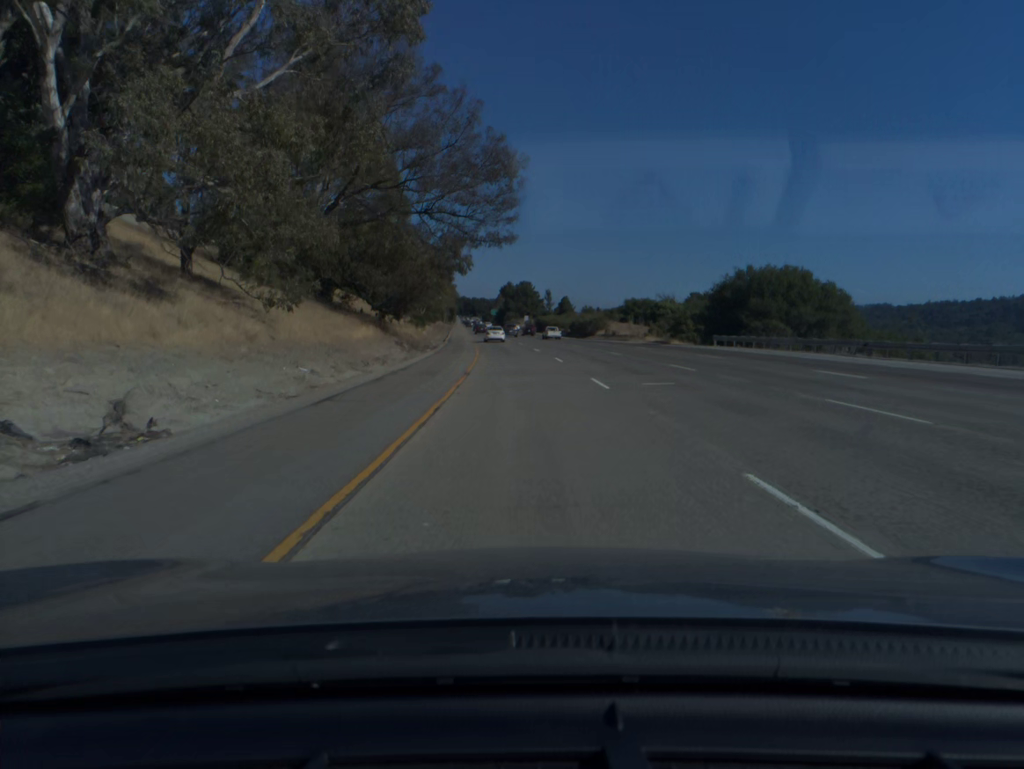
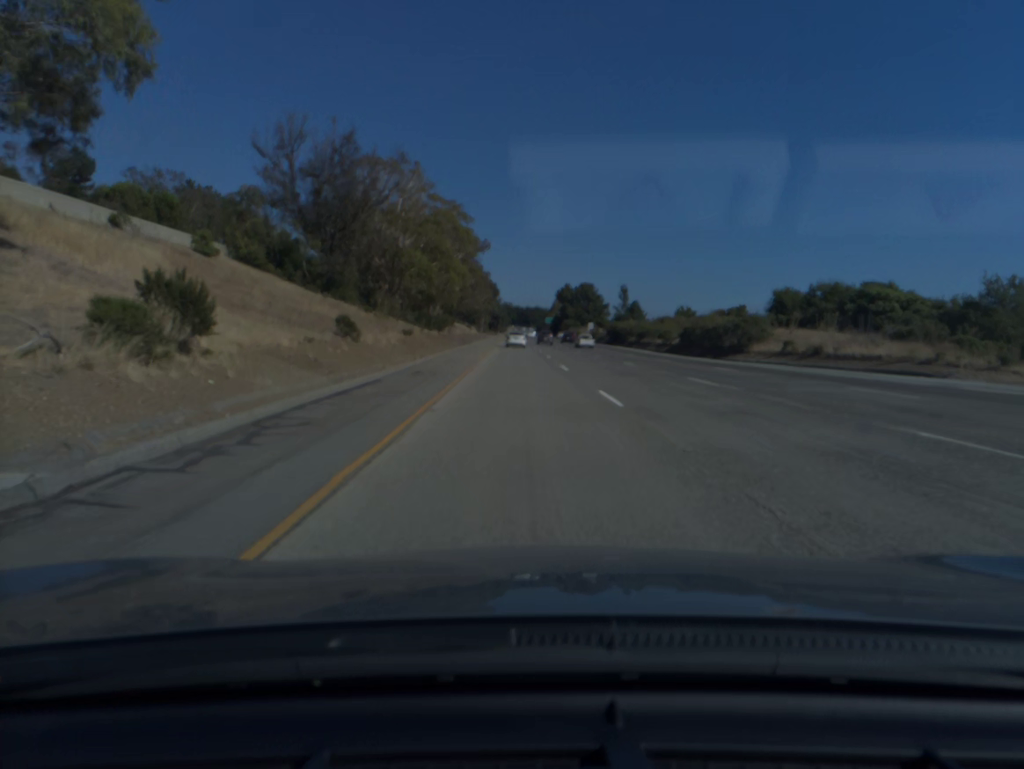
(-2.2, +61.7) m; -4°
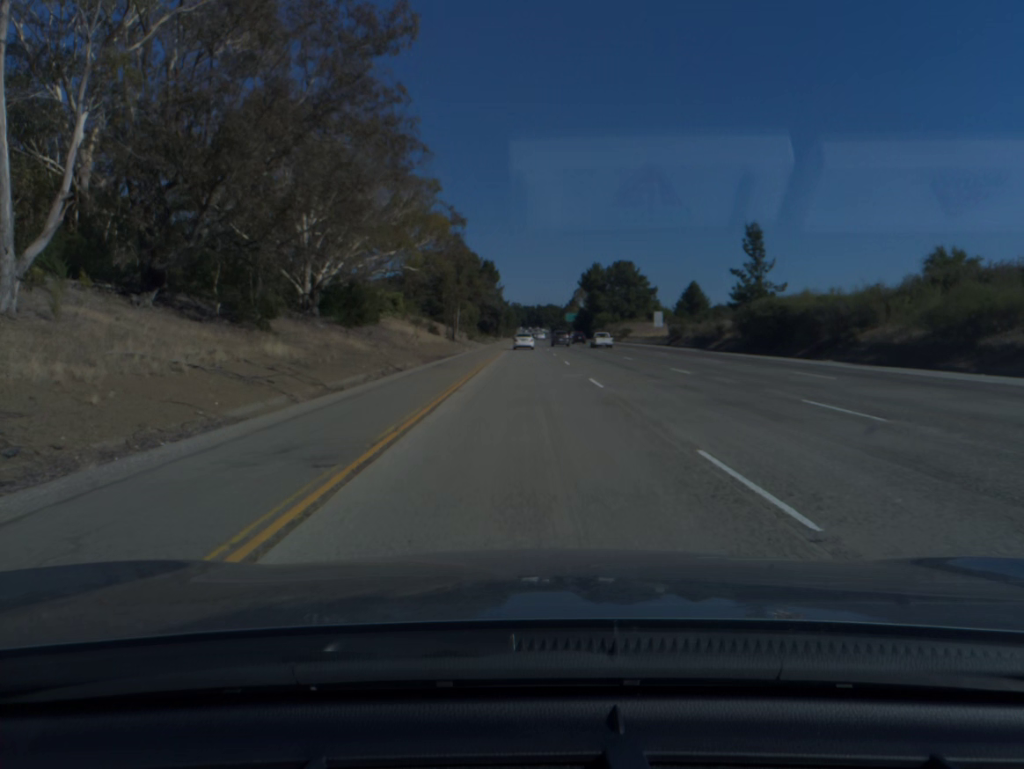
(-1.1, +82.1) m; -1°
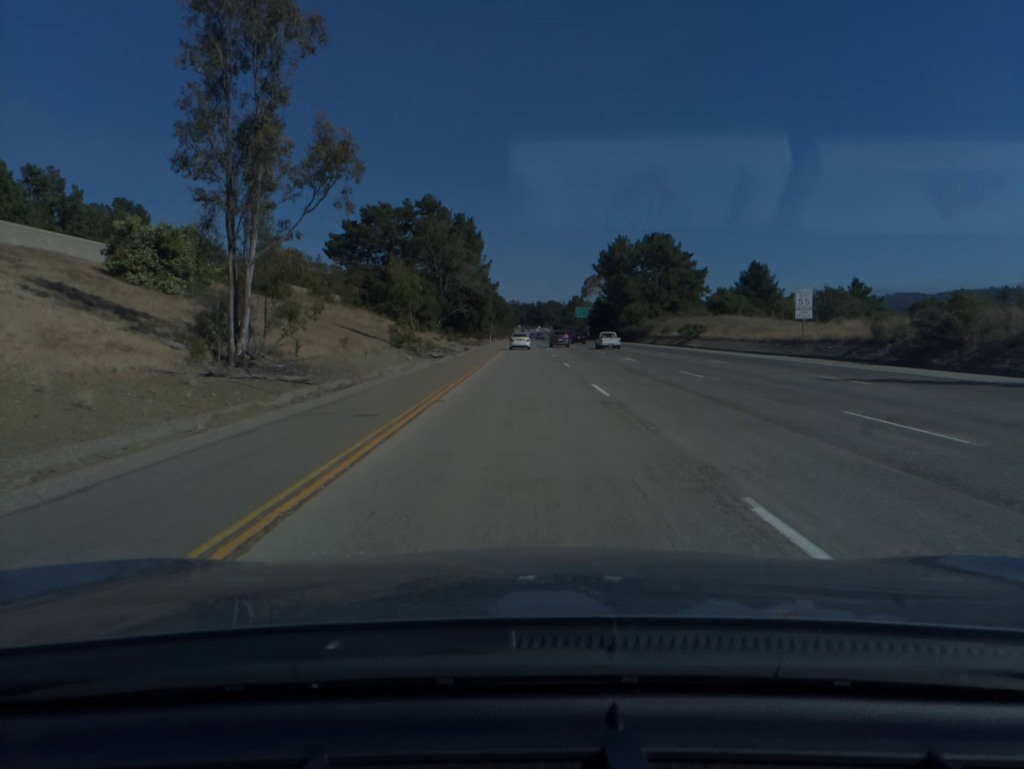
(+0.1, +61.4) m; 0°
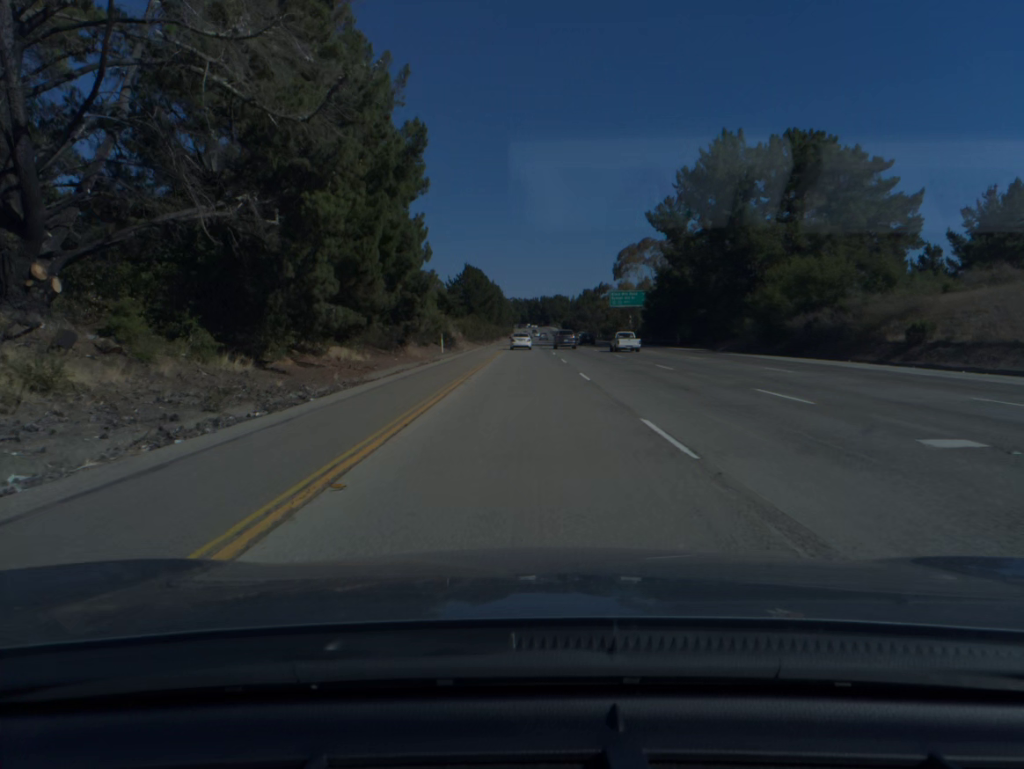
(-0.2, +81.9) m; 0°
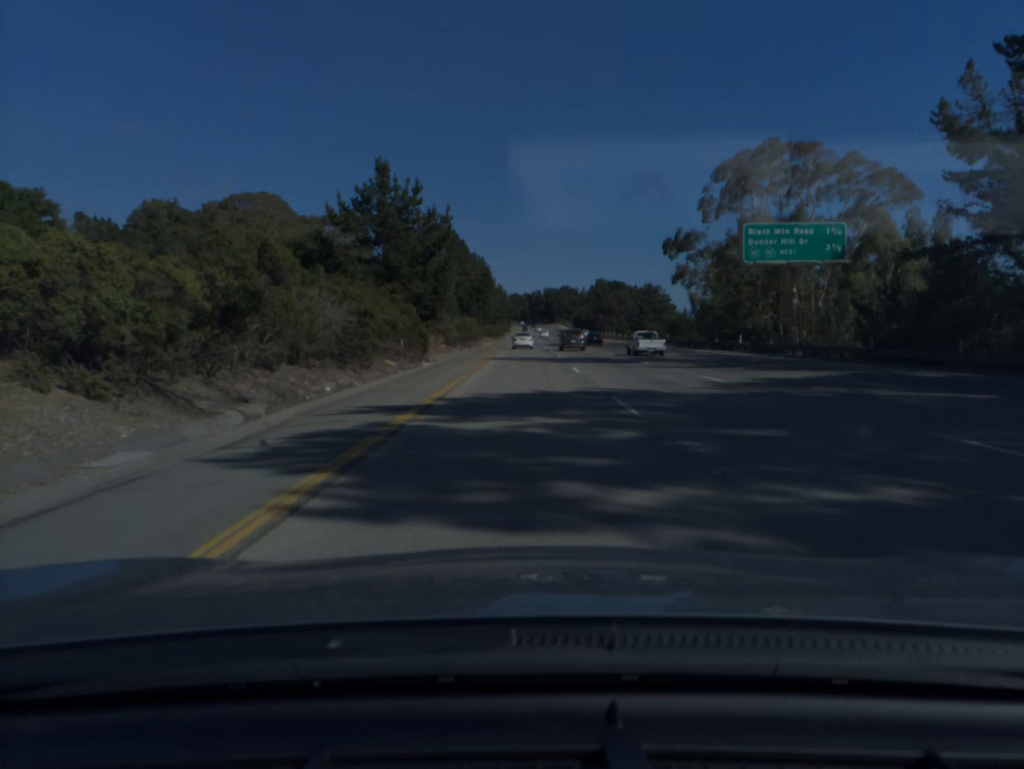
(0.0, +82.1) m; 0°
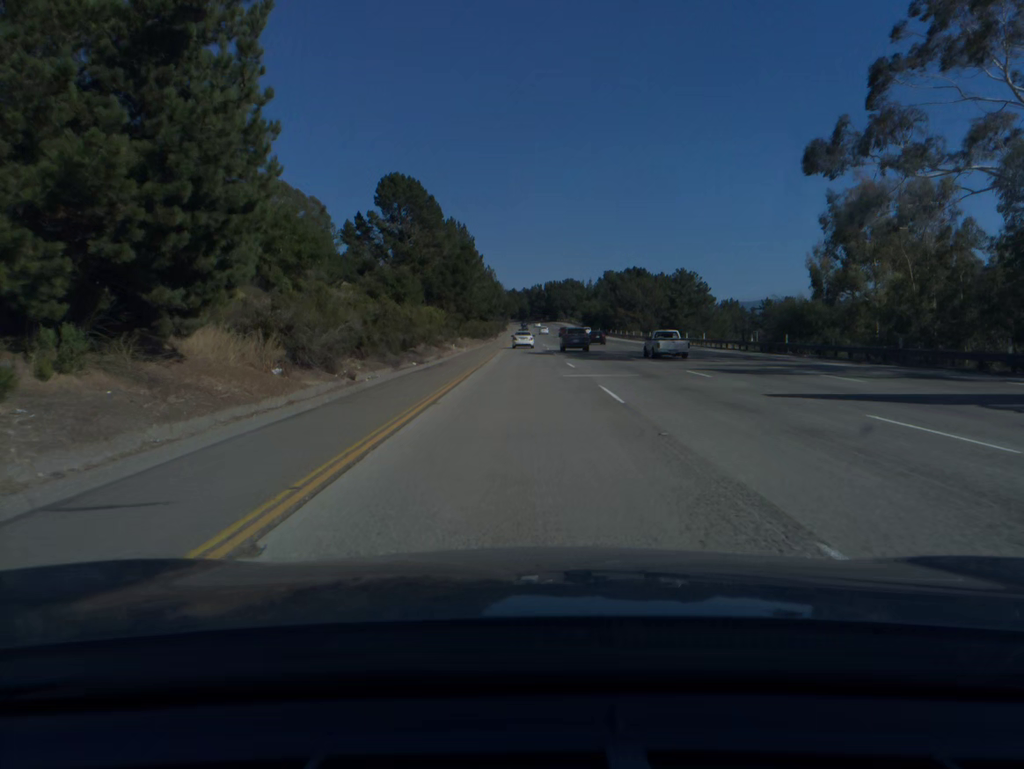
(0.0, +41.0) m; 0°
